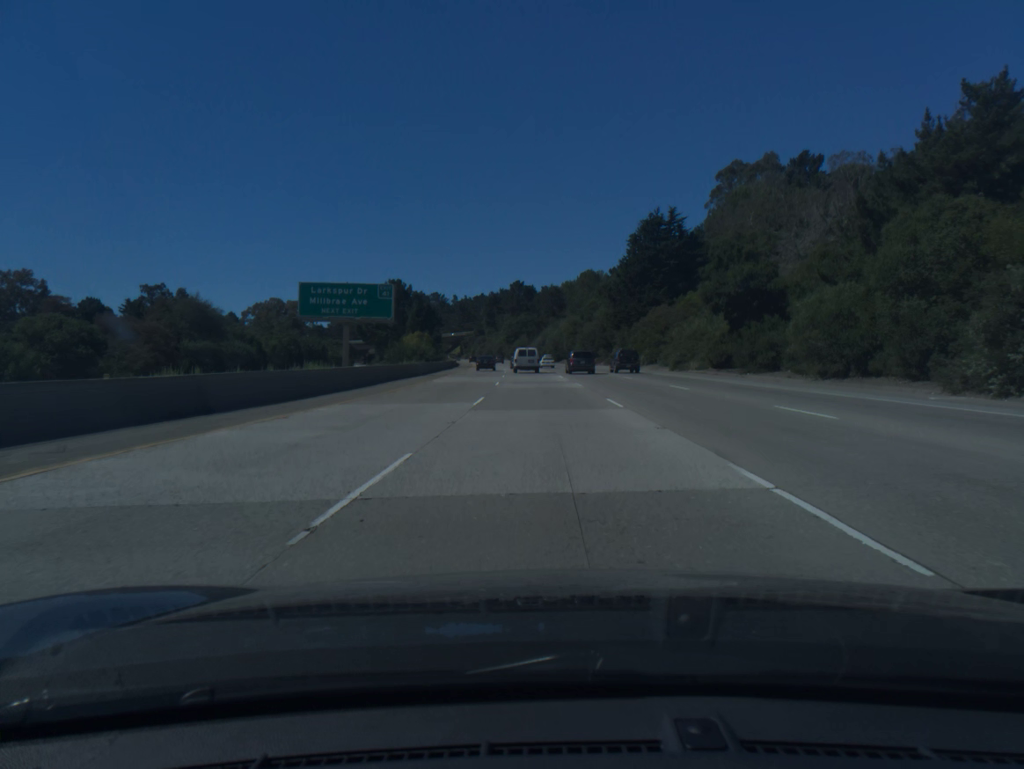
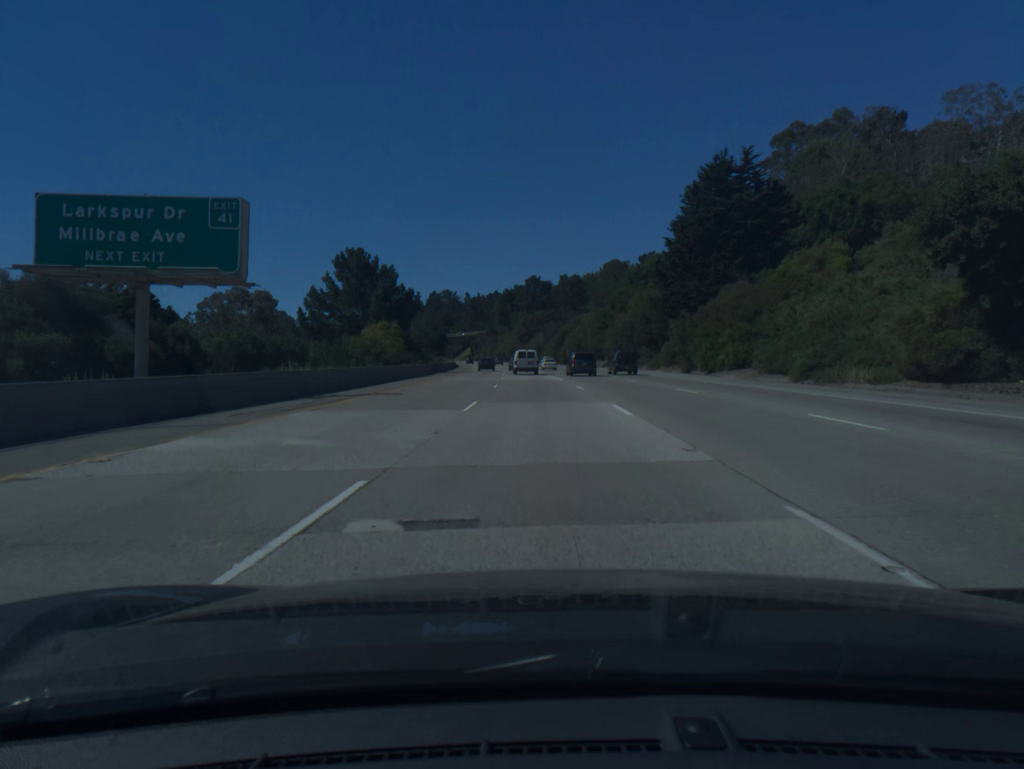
(-0.4, +31.1) m; -1°
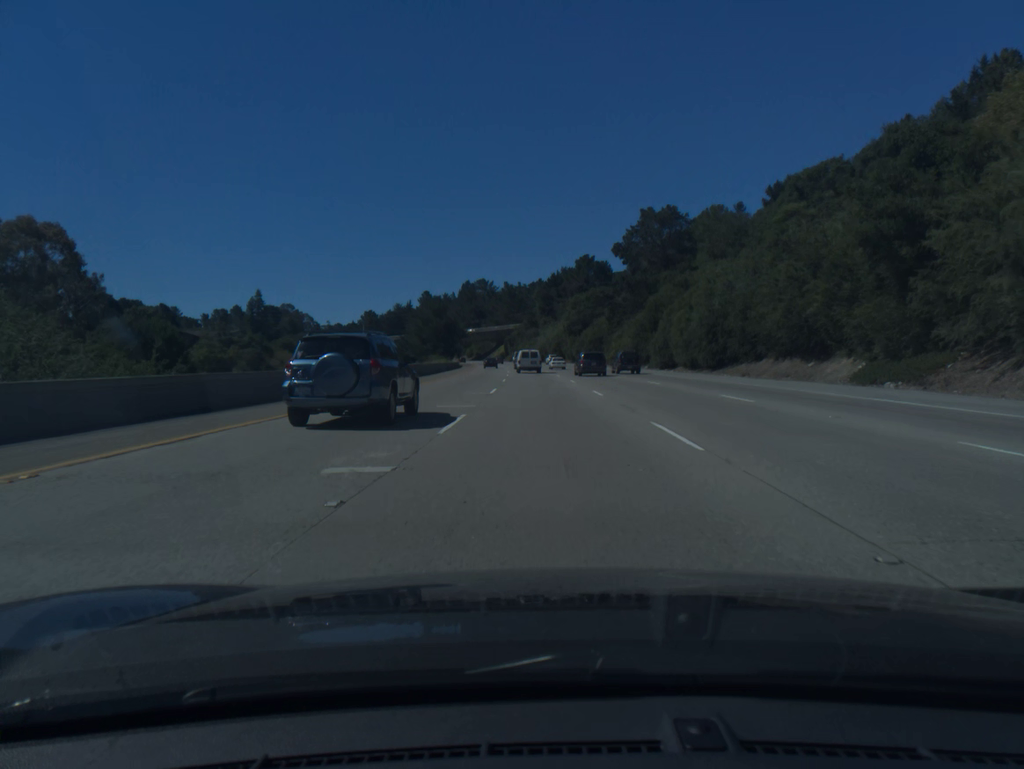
(-2.6, +79.2) m; -3°
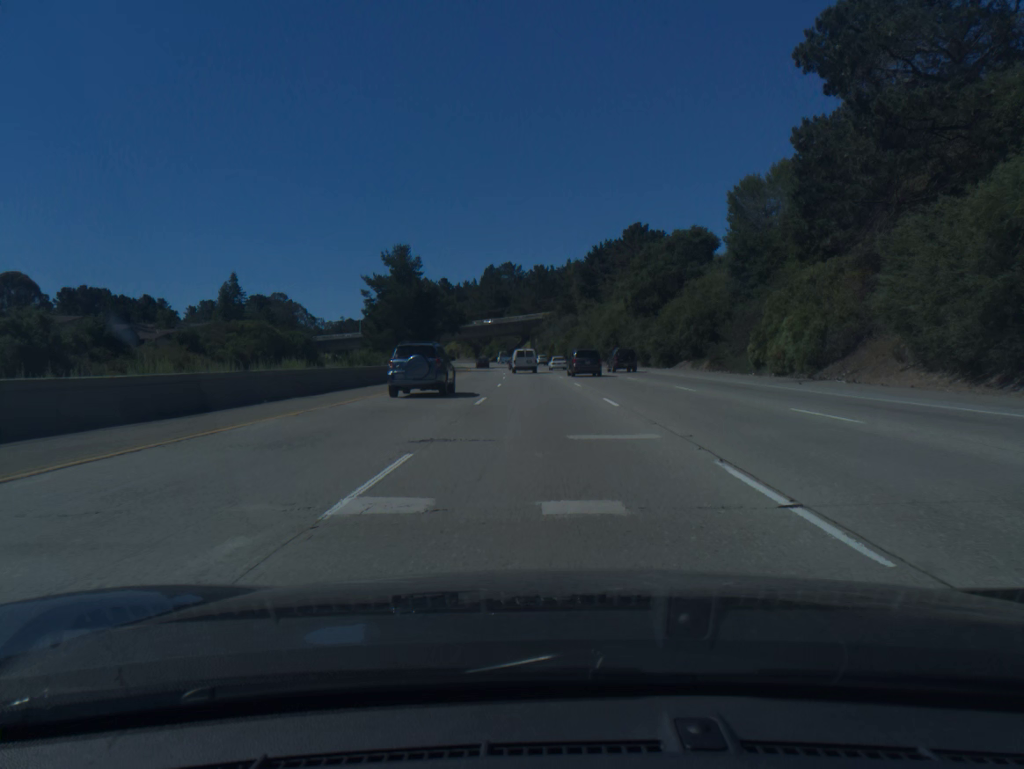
(-1.4, +64.8) m; -3°
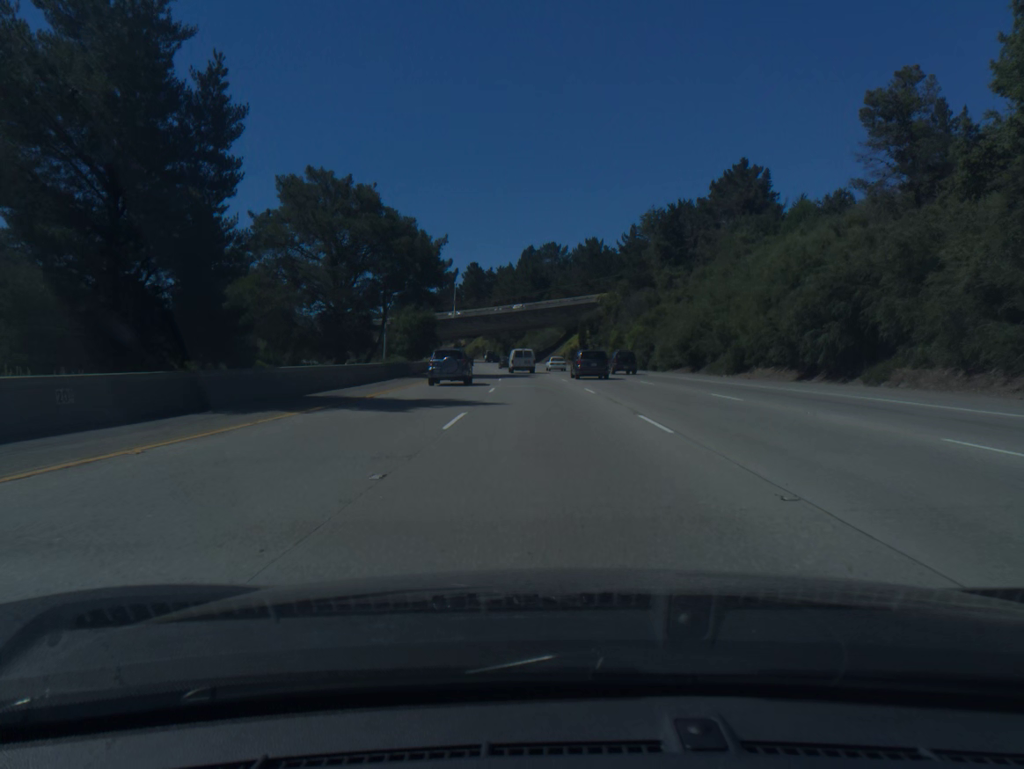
(-1.7, +65.1) m; -3°
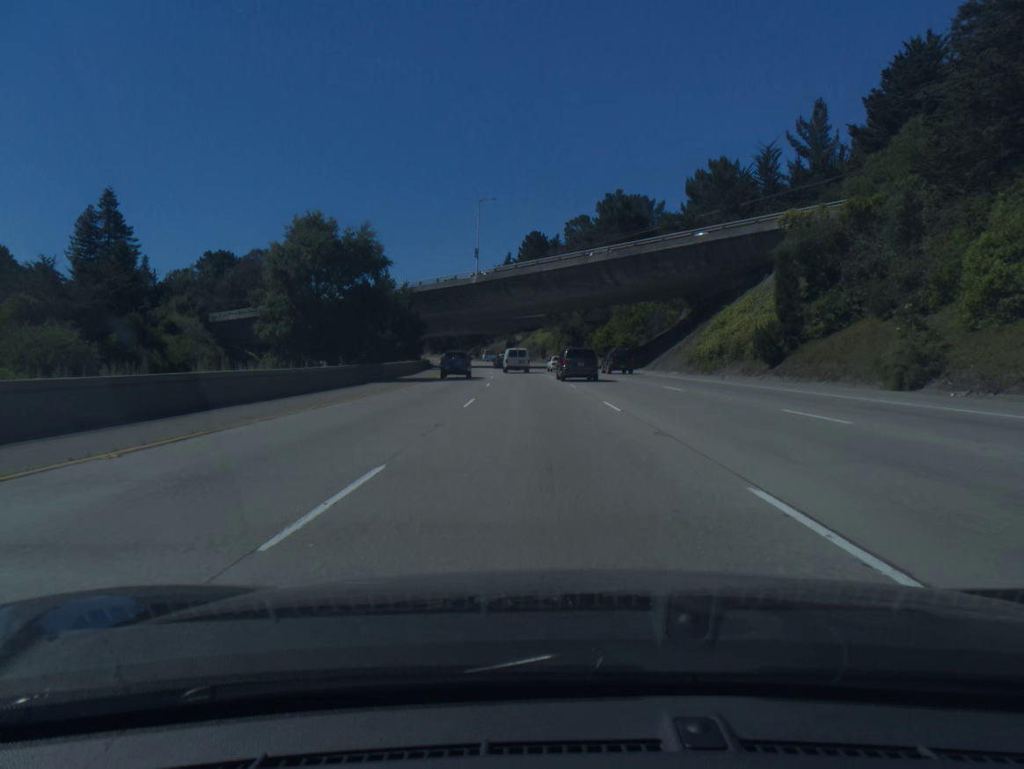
(-3.4, +81.3) m; -5°
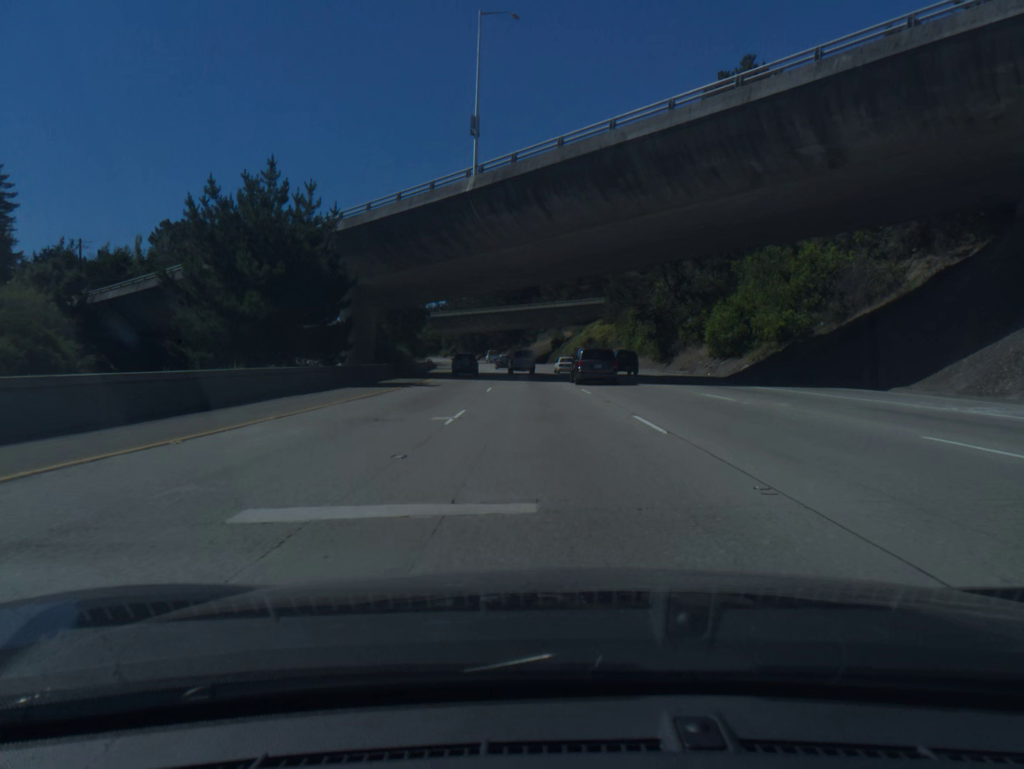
(-1.6, +48.9) m; -4°
